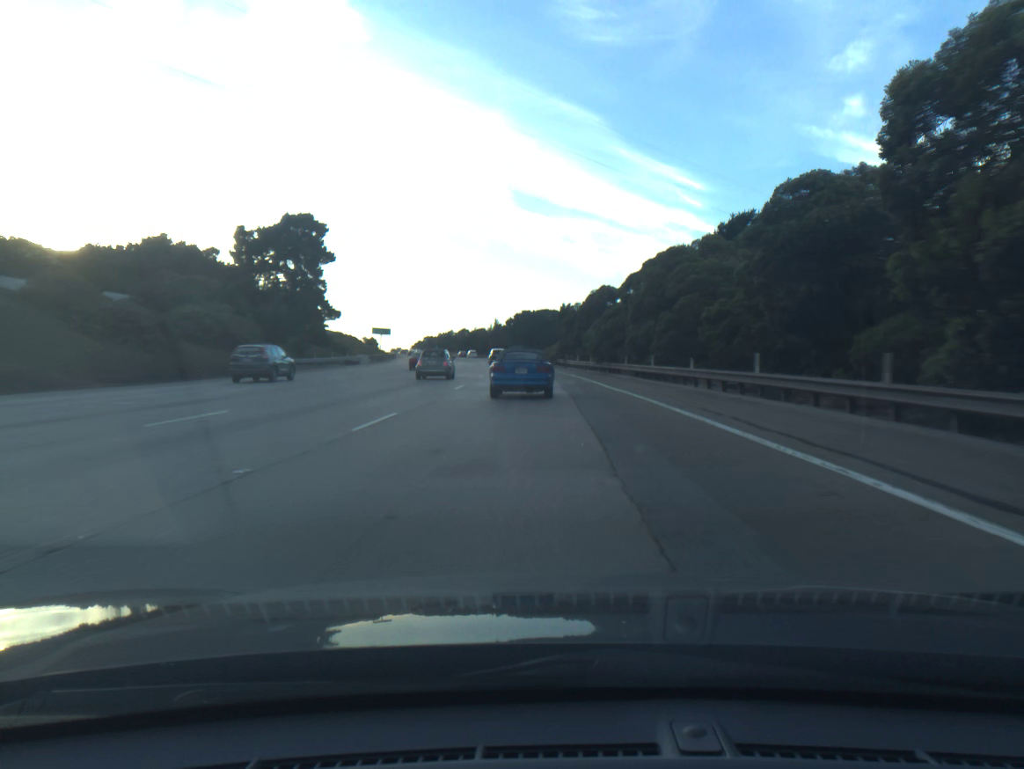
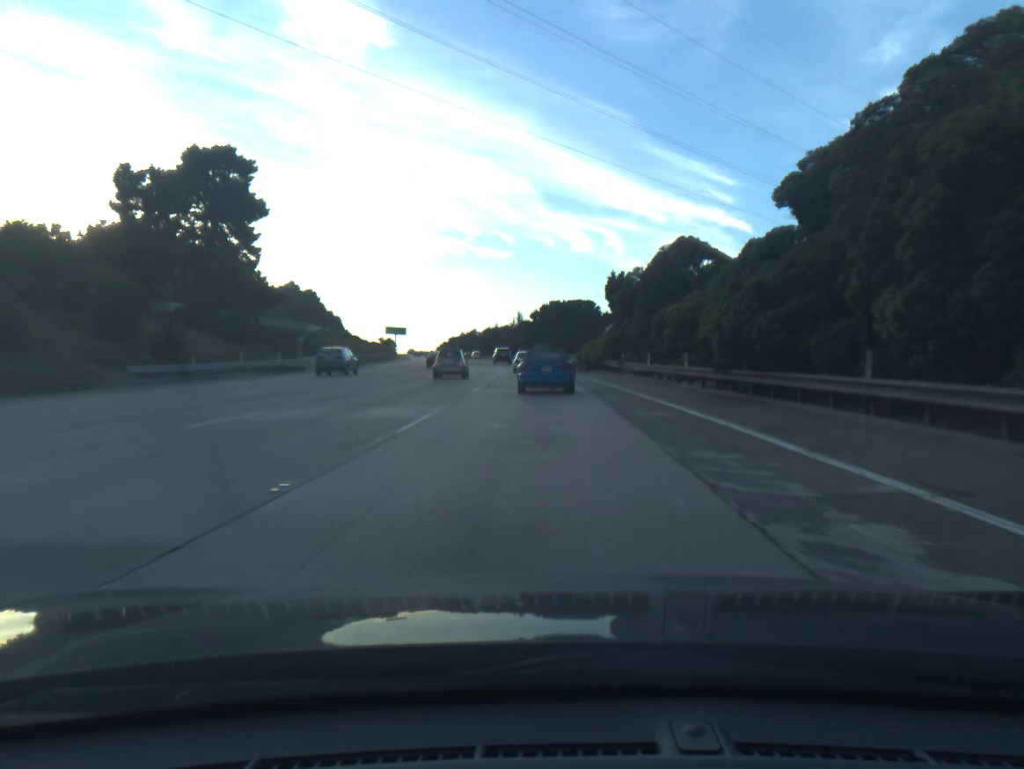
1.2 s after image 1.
(-0.5, +29.6) m; -2°
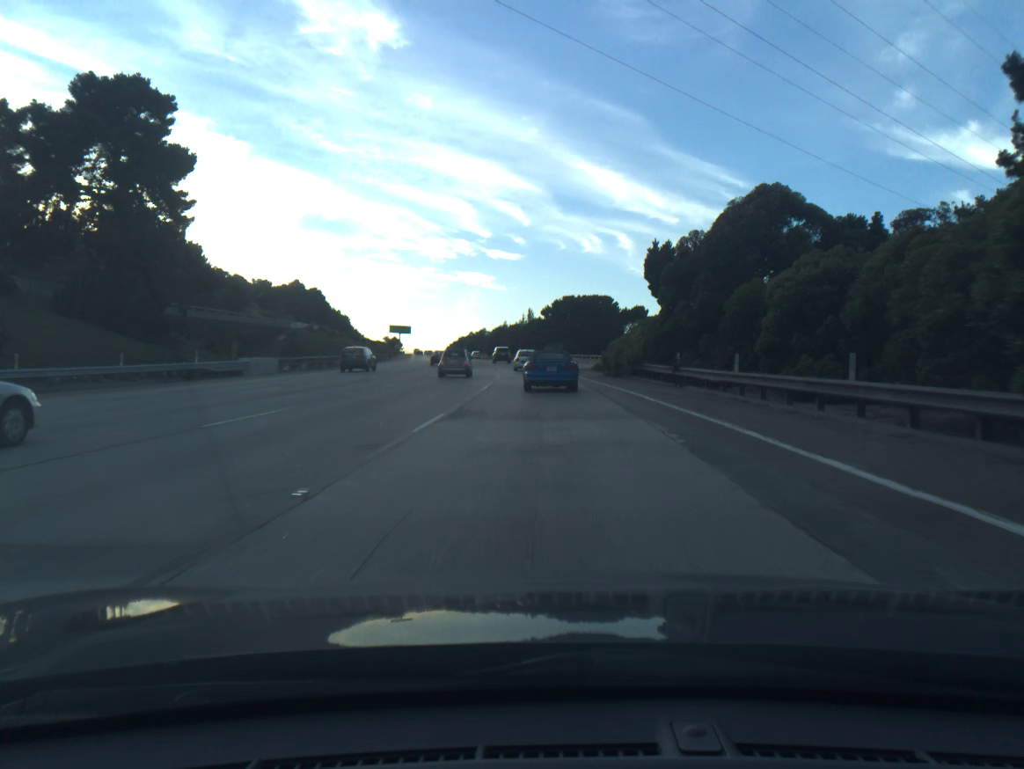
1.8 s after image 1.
(-0.1, +14.7) m; -1°
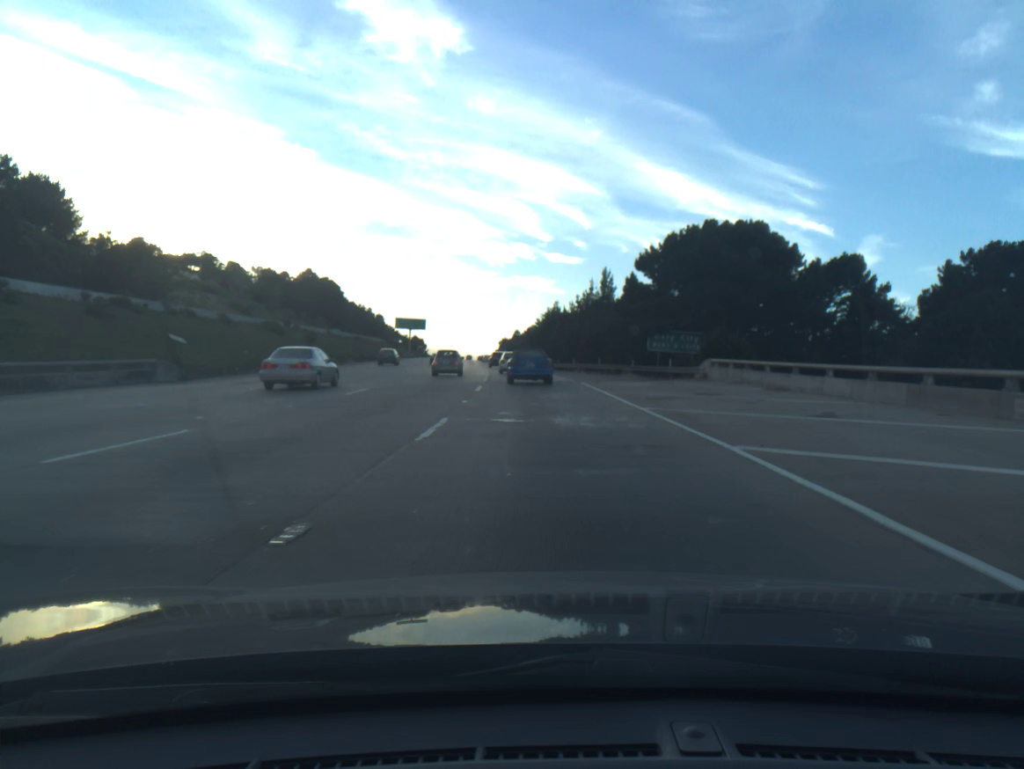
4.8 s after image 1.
(-2.5, +74.1) m; -4°
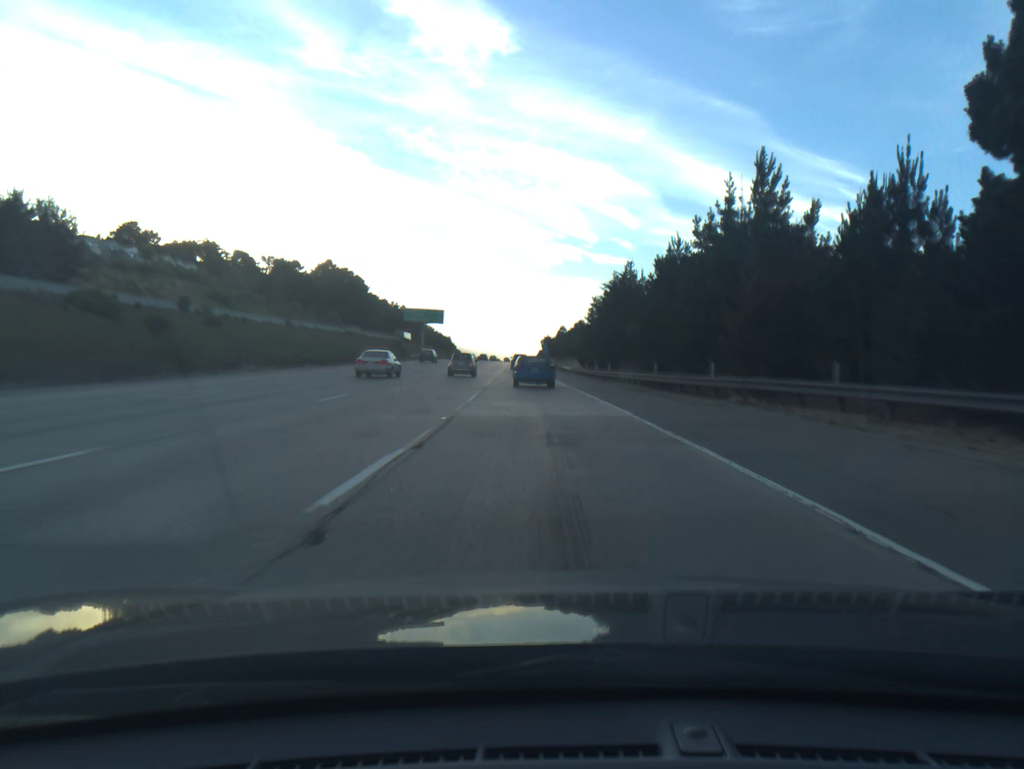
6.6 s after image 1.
(-1.2, +43.2) m; -3°
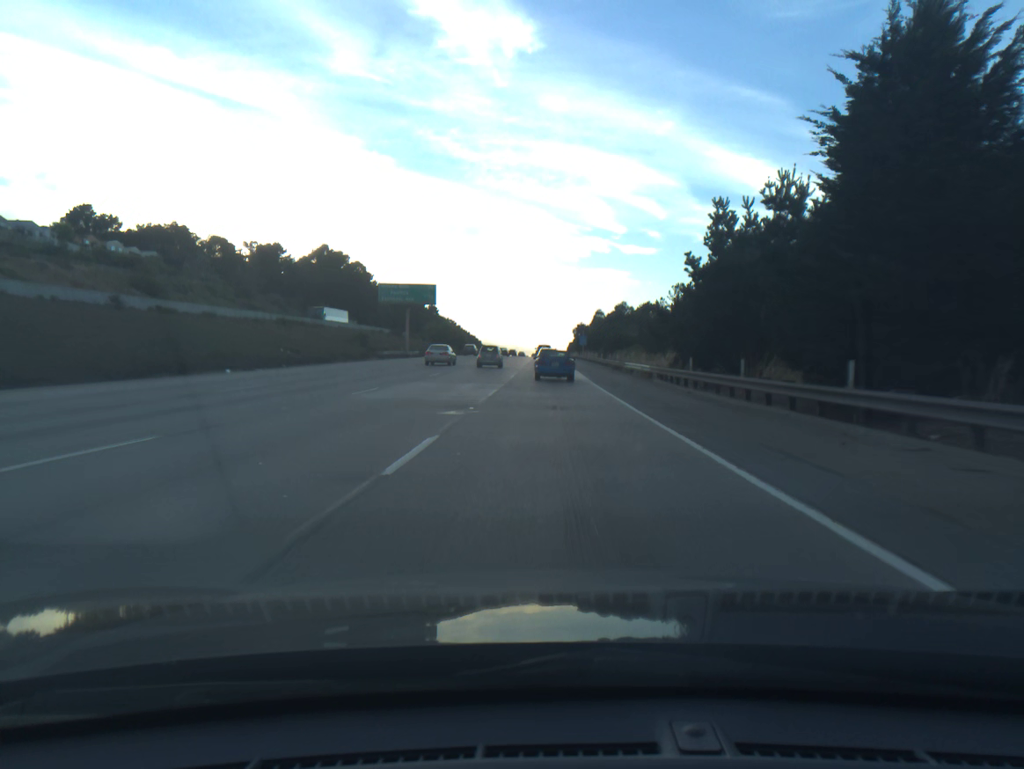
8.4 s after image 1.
(-1.0, +42.1) m; -2°
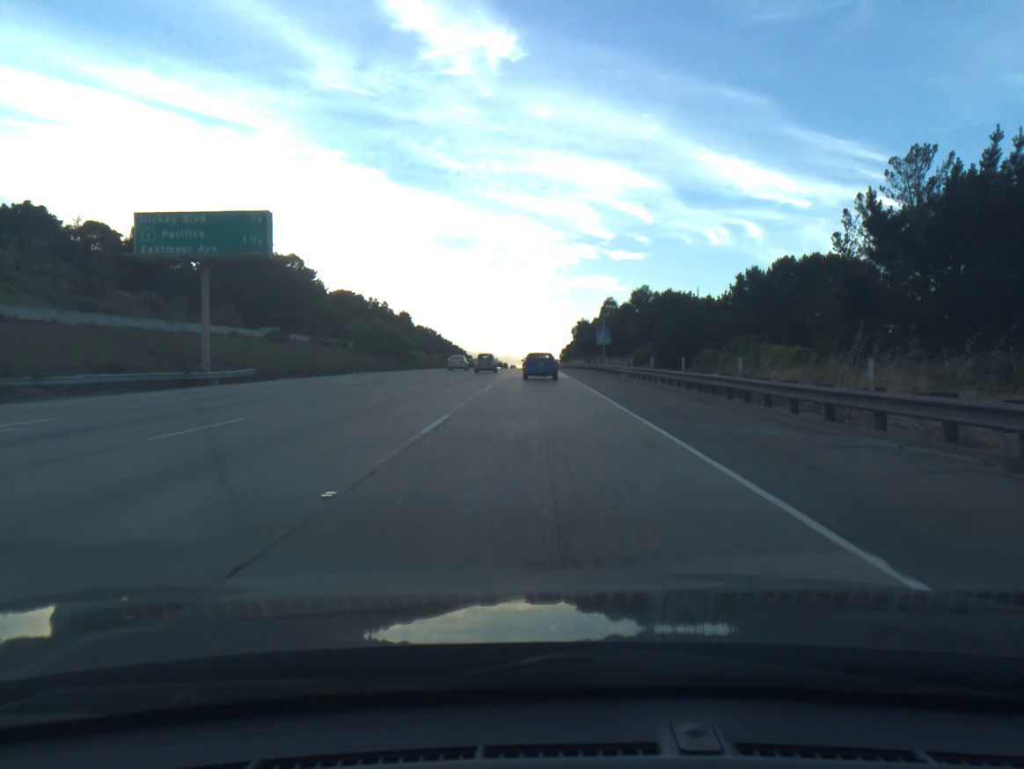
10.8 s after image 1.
(+0.4, +54.3) m; +1°
